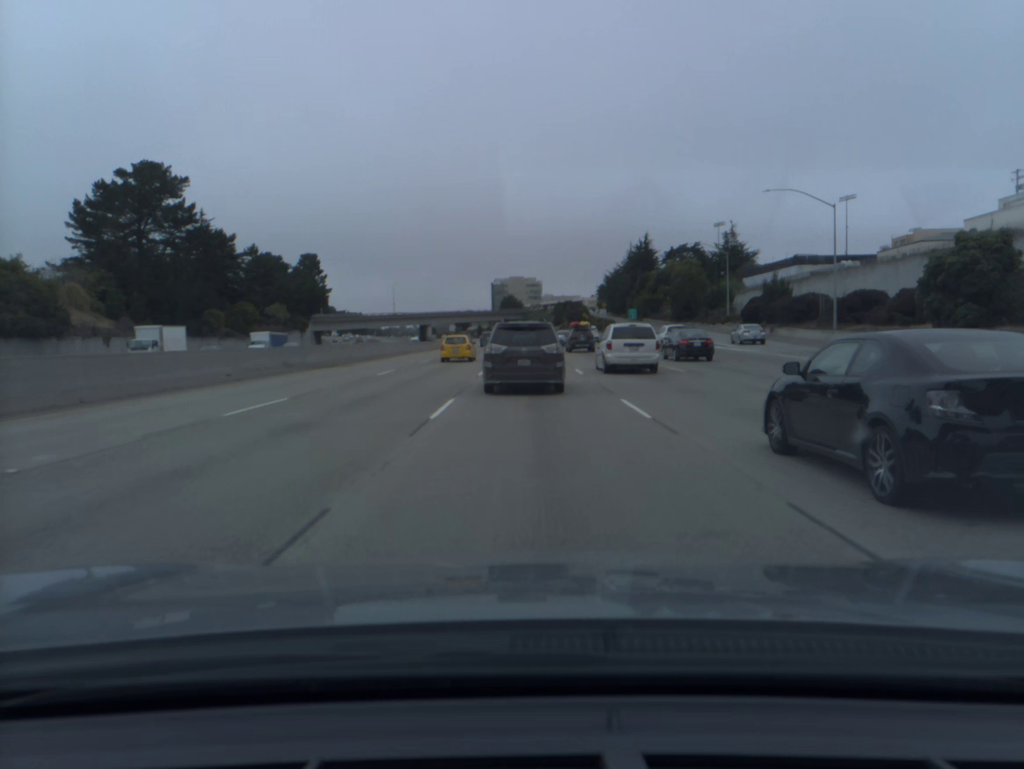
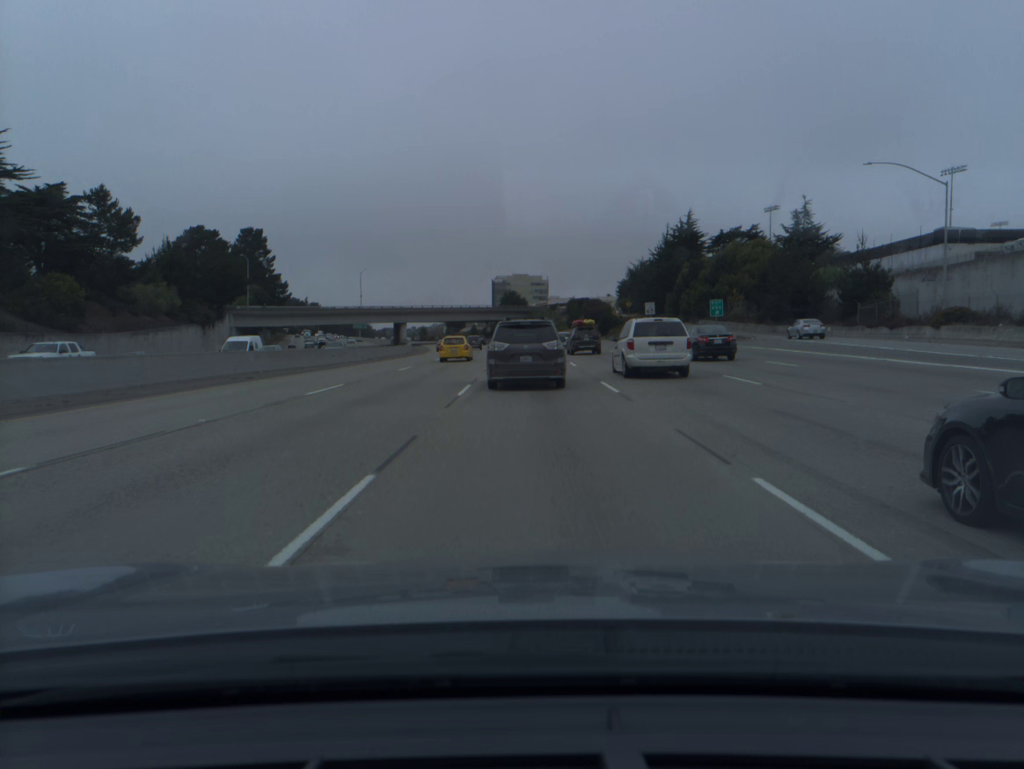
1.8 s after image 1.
(-0.1, +52.1) m; 0°
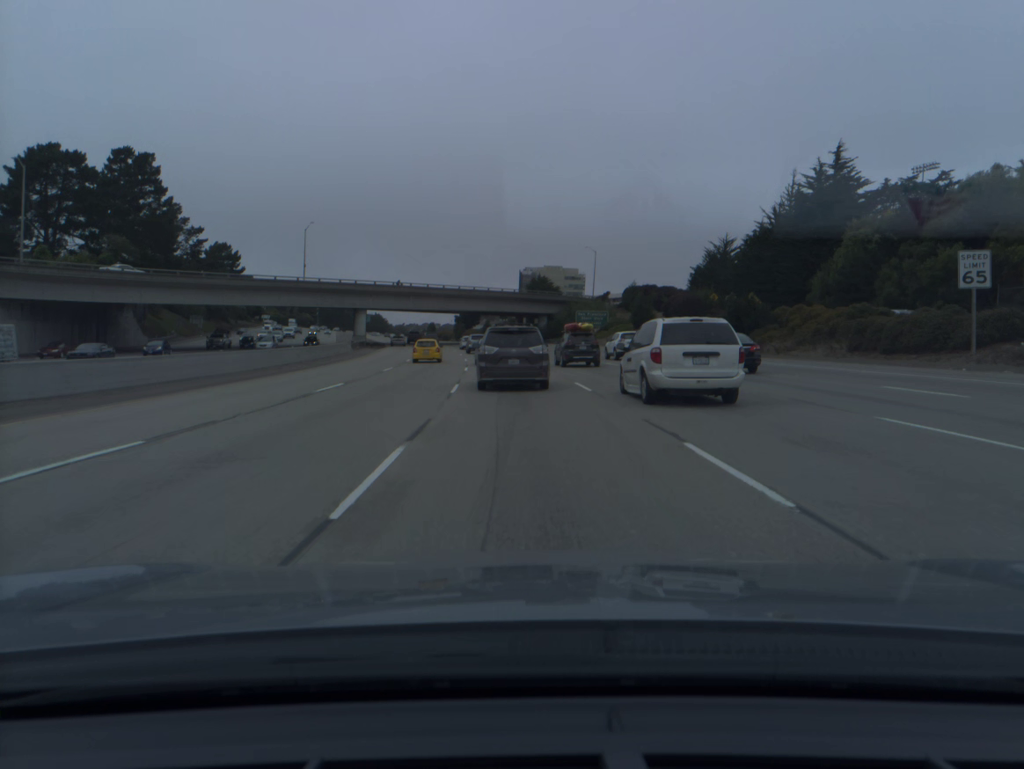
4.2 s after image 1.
(-0.4, +68.8) m; -2°
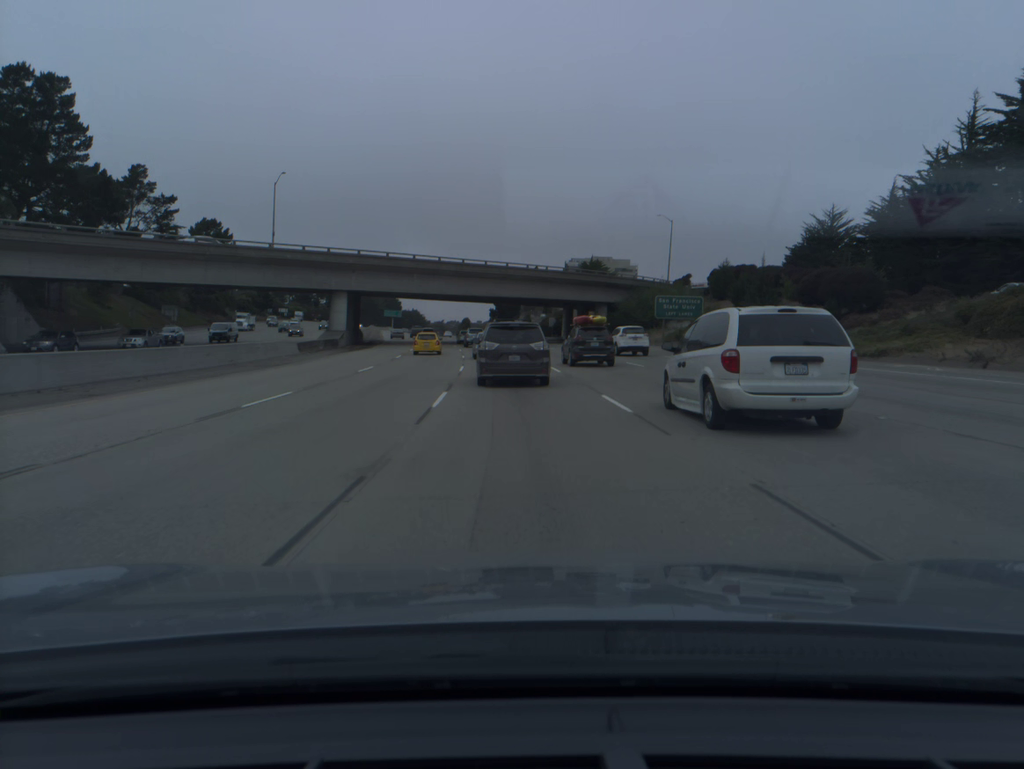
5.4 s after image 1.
(-1.0, +34.5) m; -3°
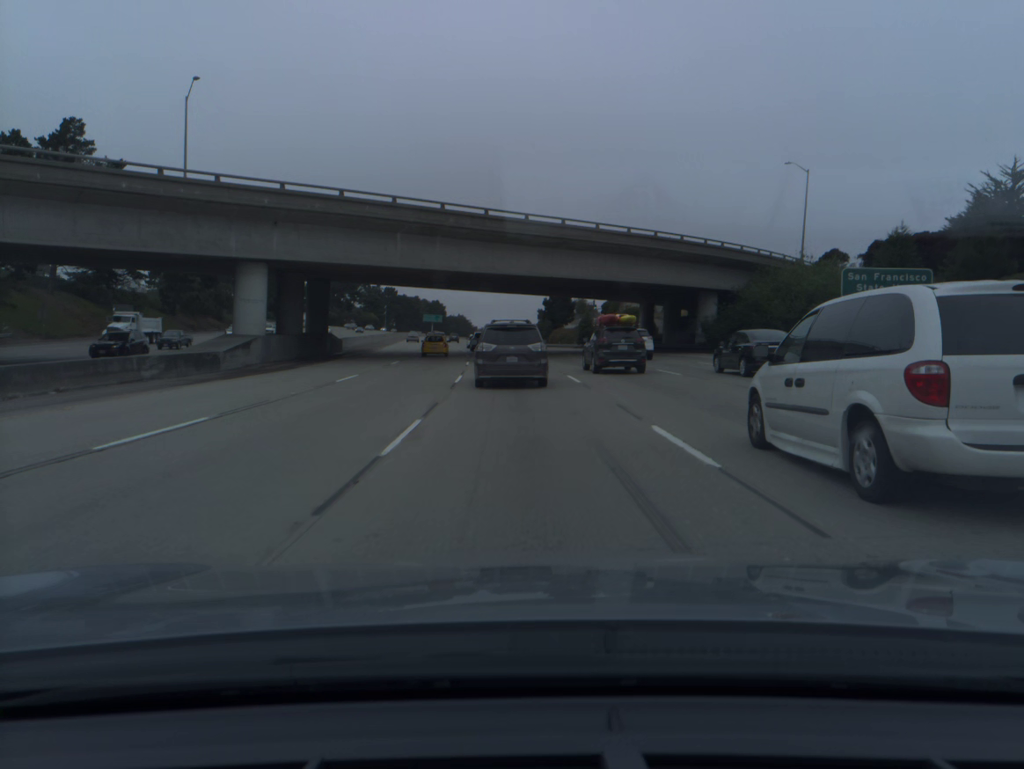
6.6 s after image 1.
(-1.0, +34.3) m; -4°
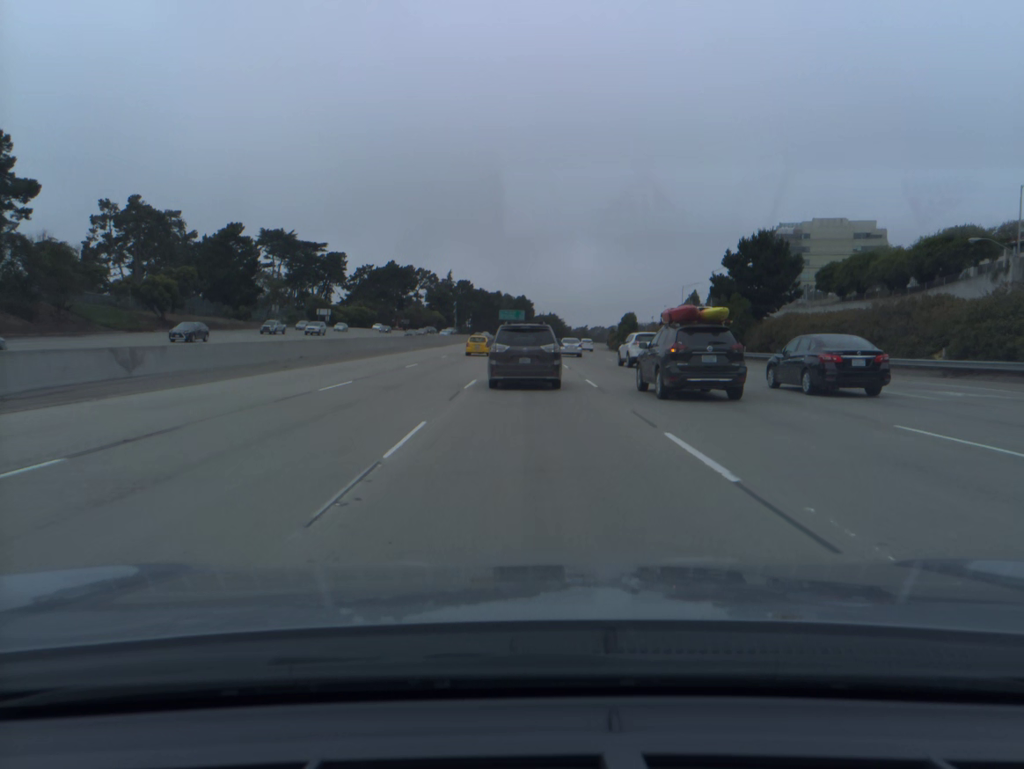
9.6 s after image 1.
(-5.6, +86.1) m; -7°
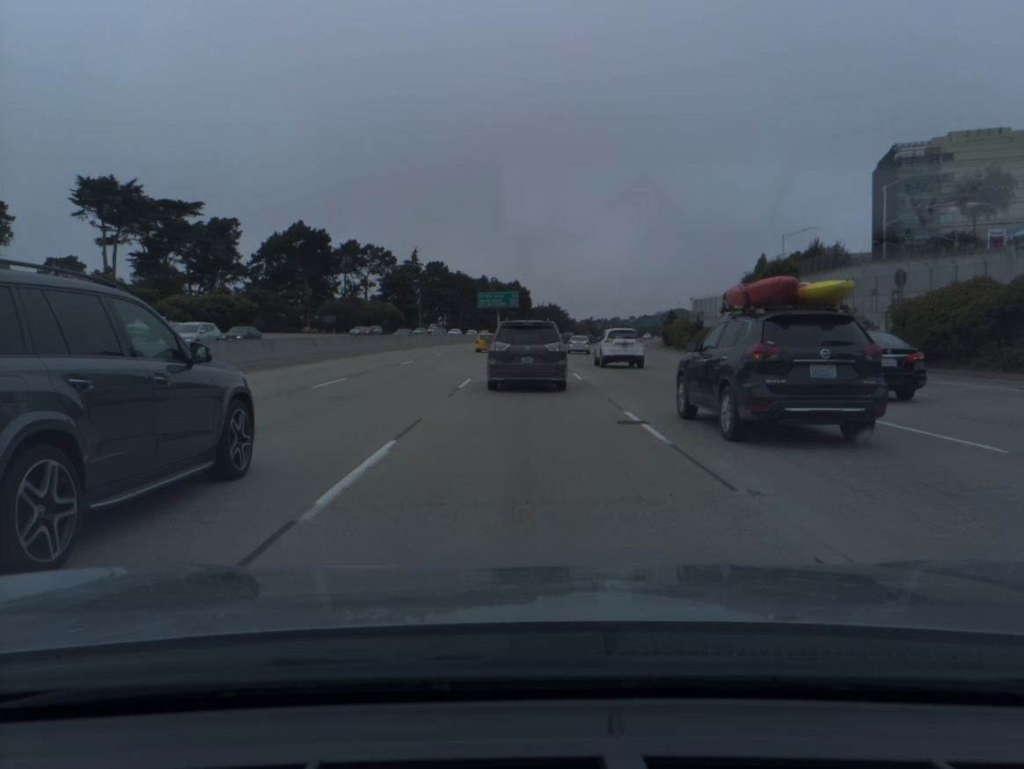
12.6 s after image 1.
(+0.2, +84.8) m; 0°
